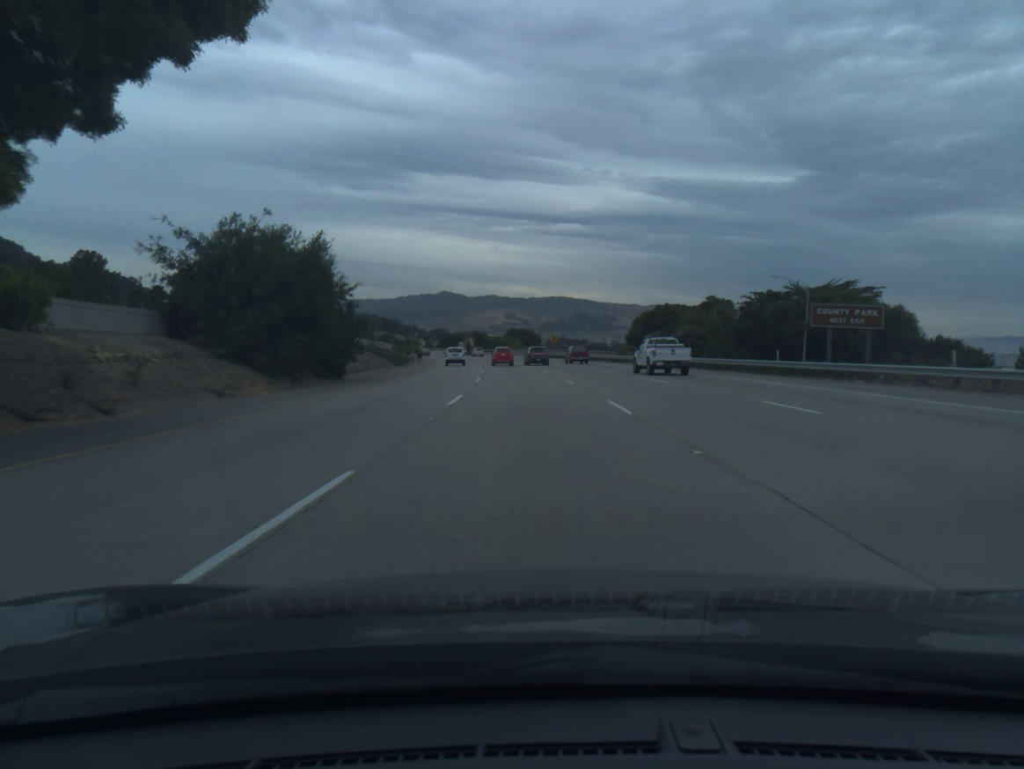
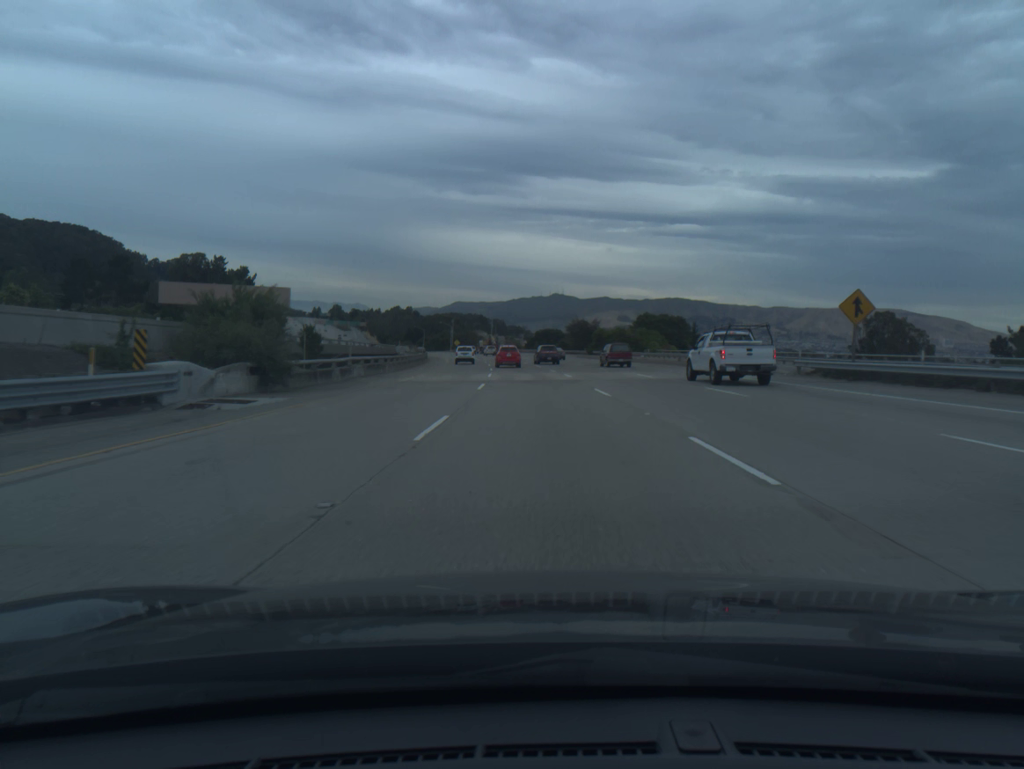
(-6.8, +95.0) m; -8°
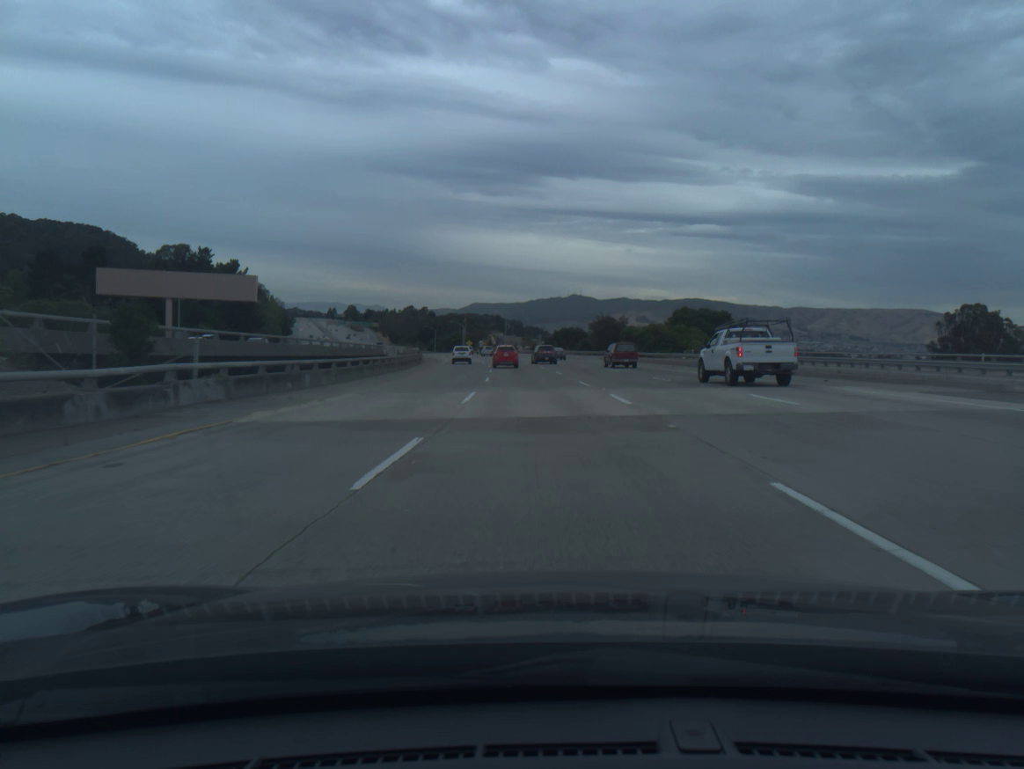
(-0.2, +18.5) m; -1°
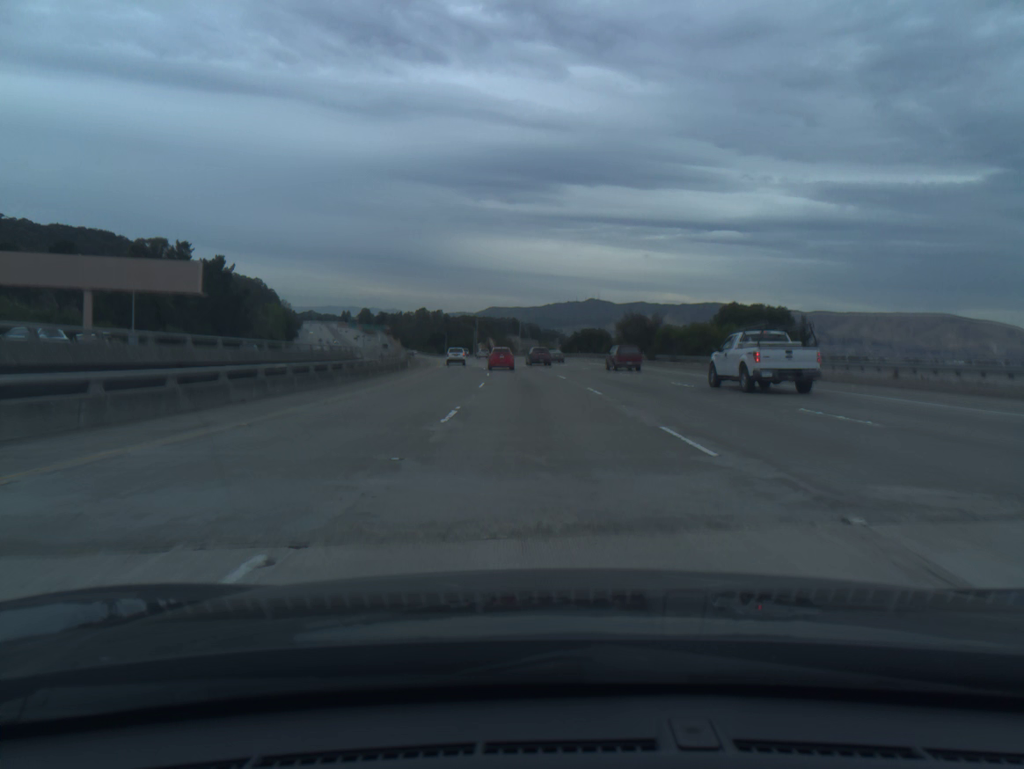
(-0.2, +18.3) m; -1°
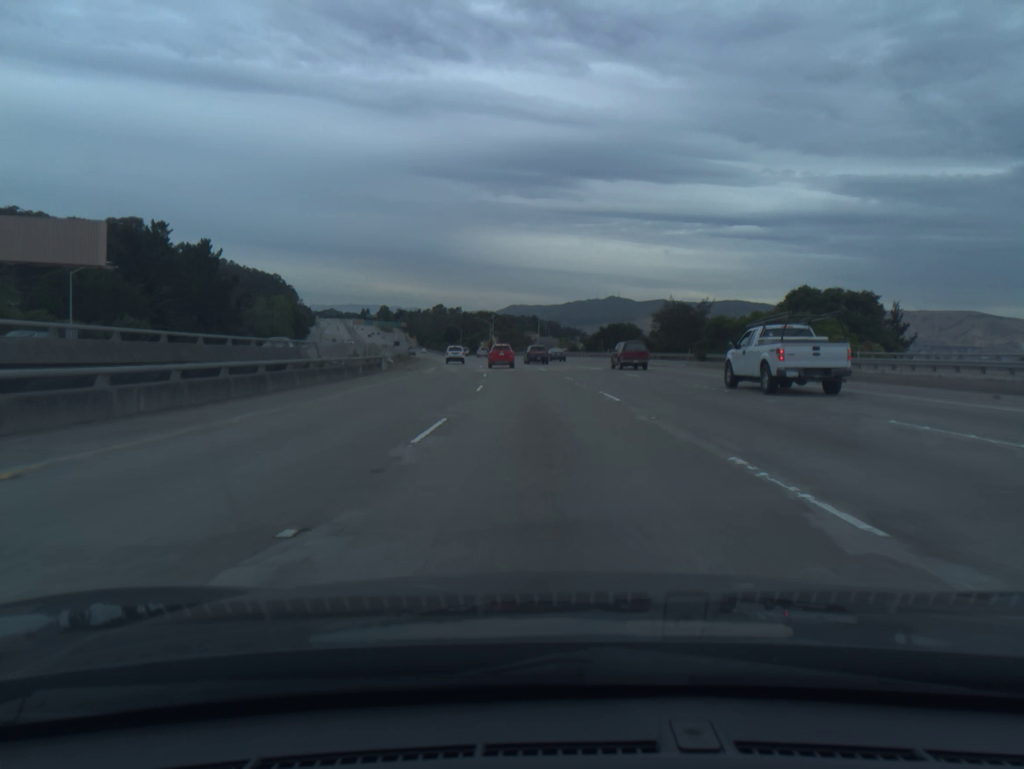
(-0.2, +18.2) m; -1°
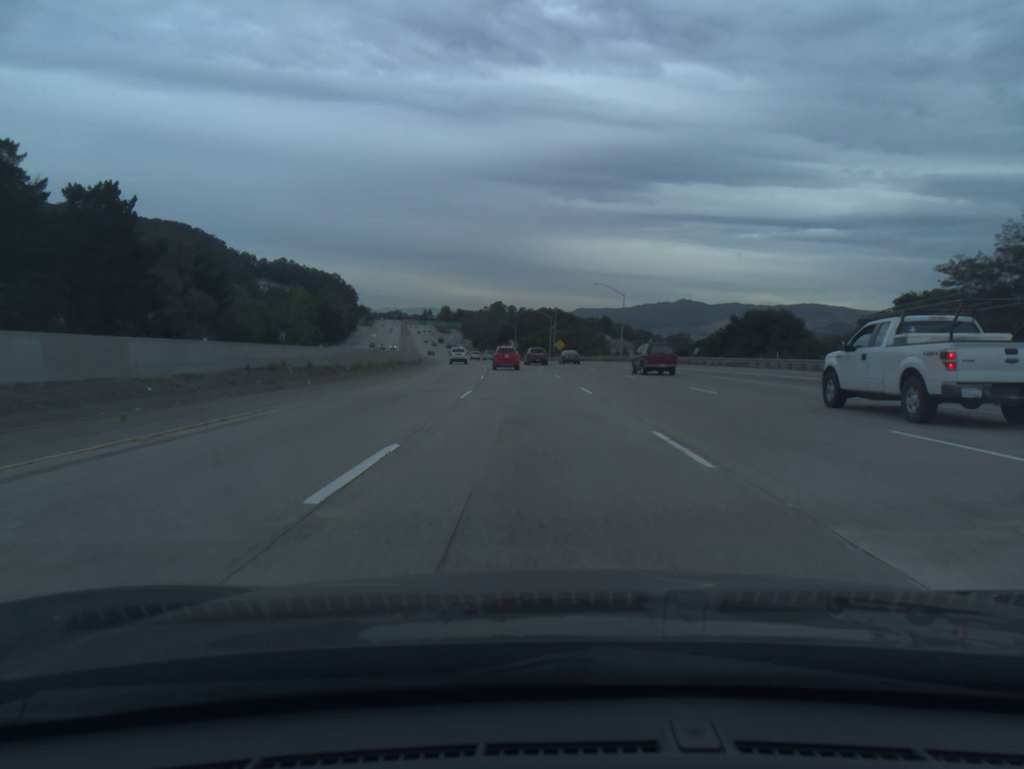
(-2.2, +54.5) m; -5°
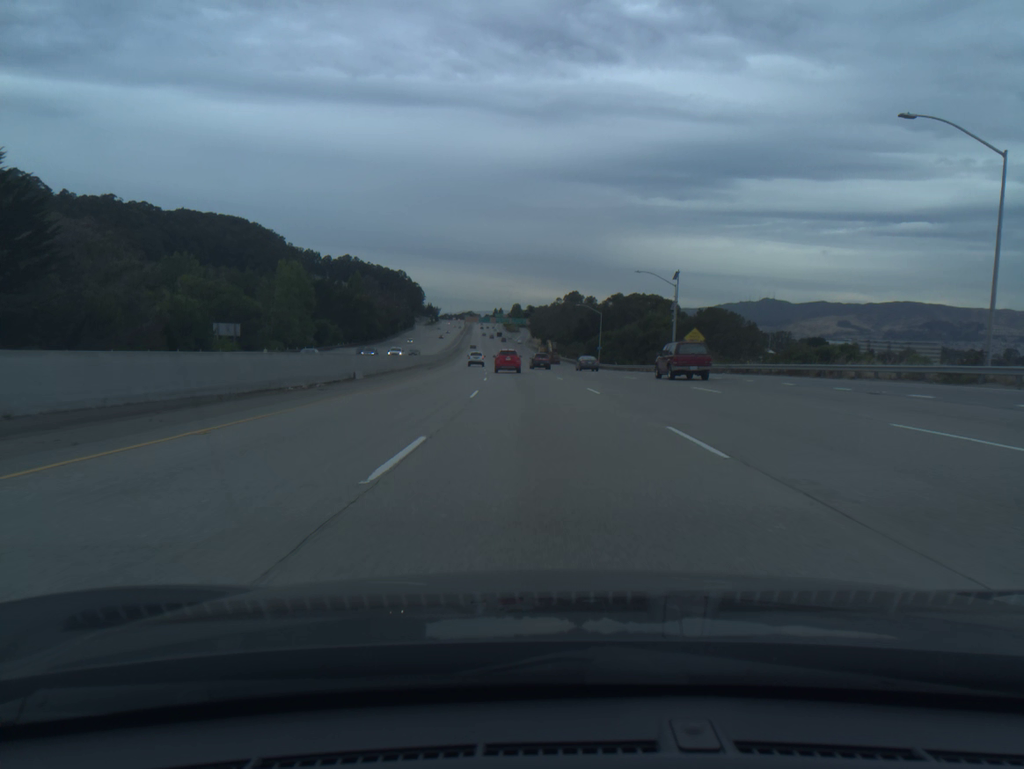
(-3.8, +72.0) m; -6°
